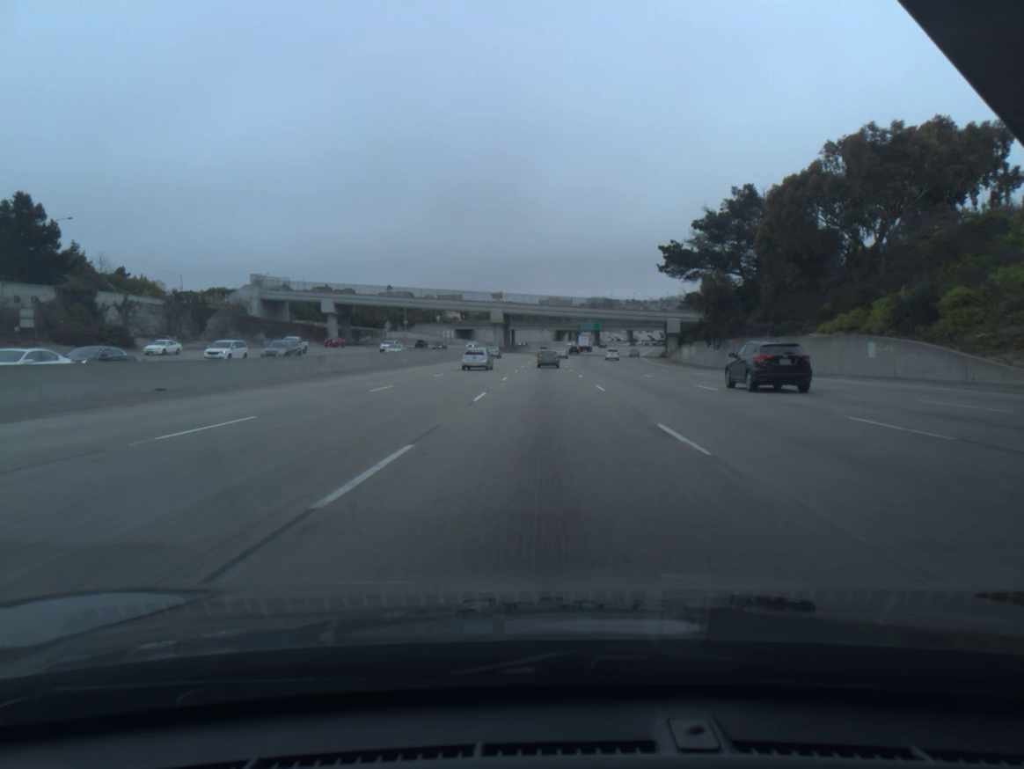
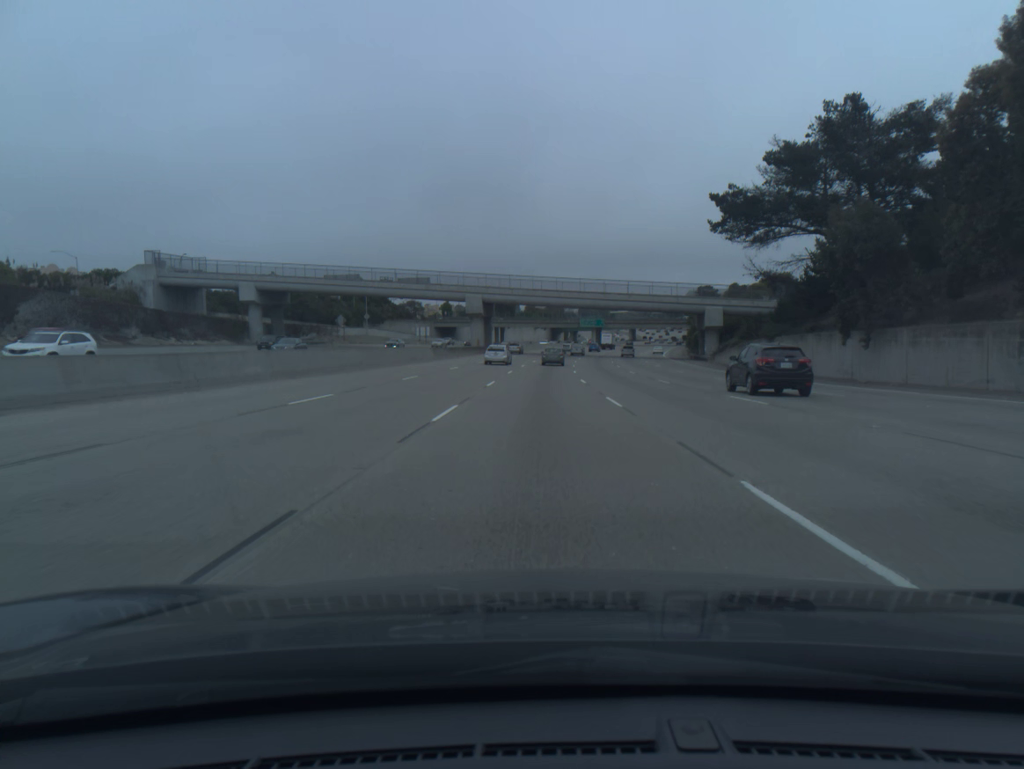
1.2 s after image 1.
(+0.2, +35.2) m; +1°
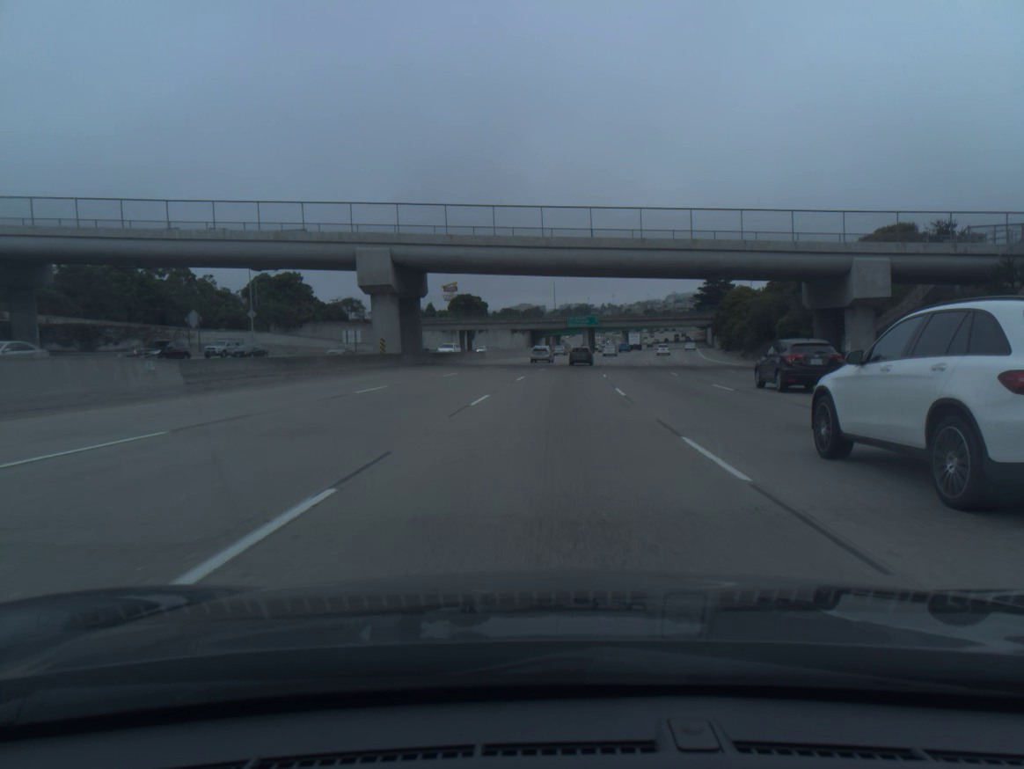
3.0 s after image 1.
(+0.3, +52.7) m; +1°
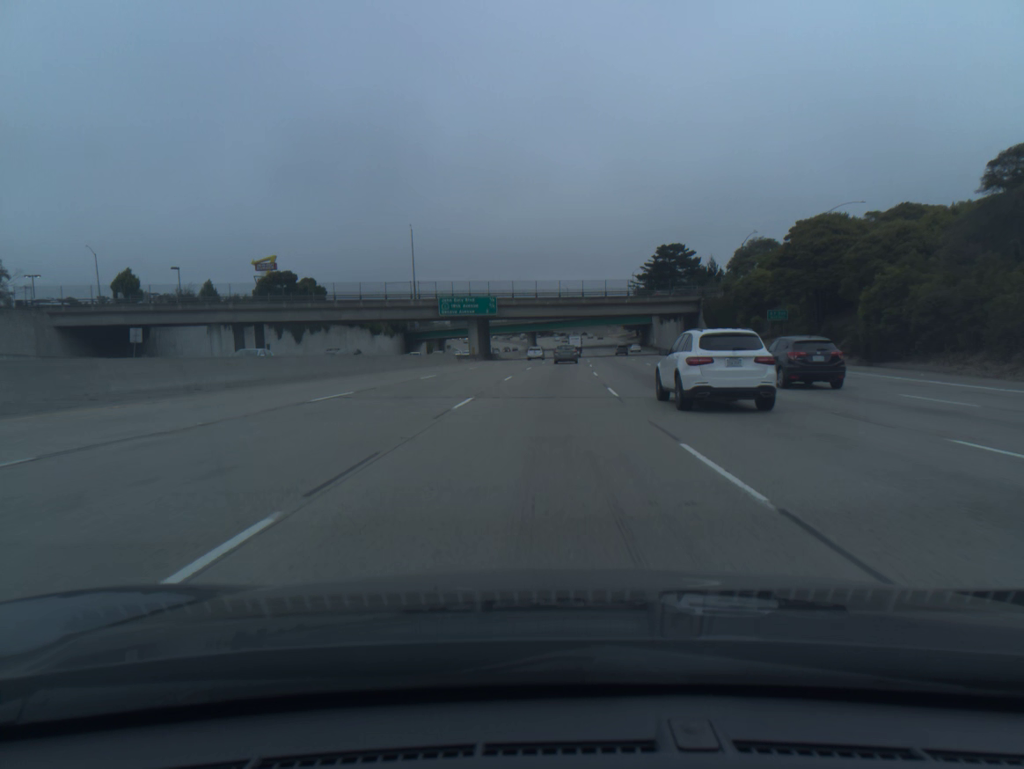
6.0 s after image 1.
(+6.0, +87.0) m; +8°
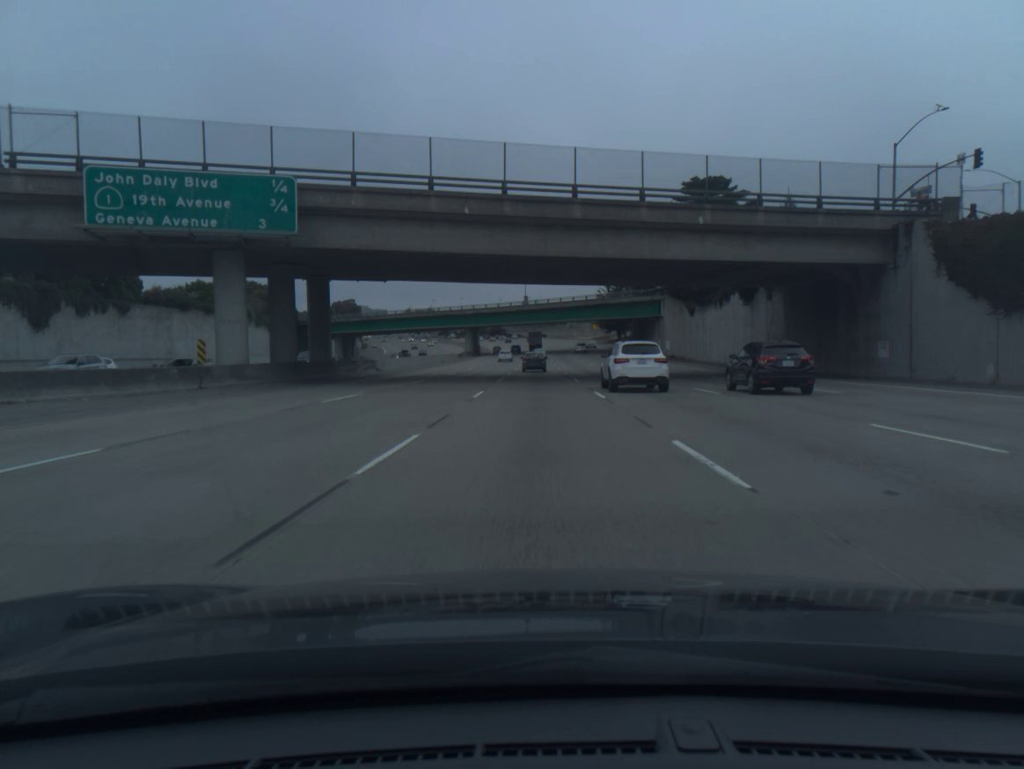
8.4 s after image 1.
(+2.3, +68.9) m; +3°
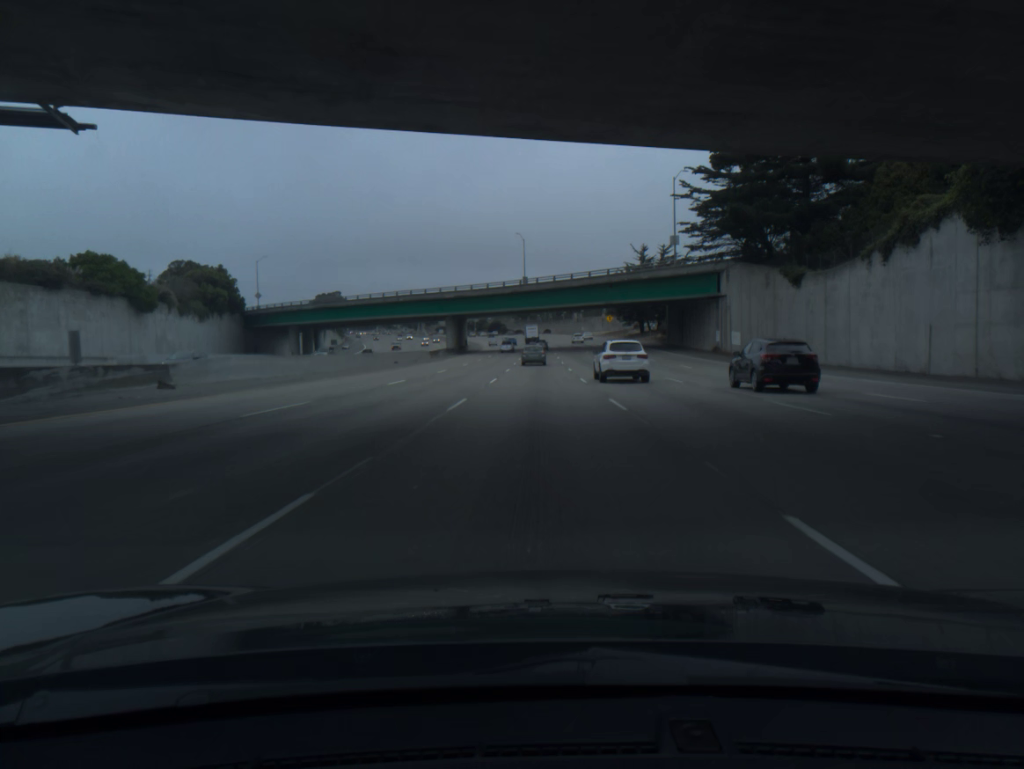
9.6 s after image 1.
(0.0, +34.2) m; 0°
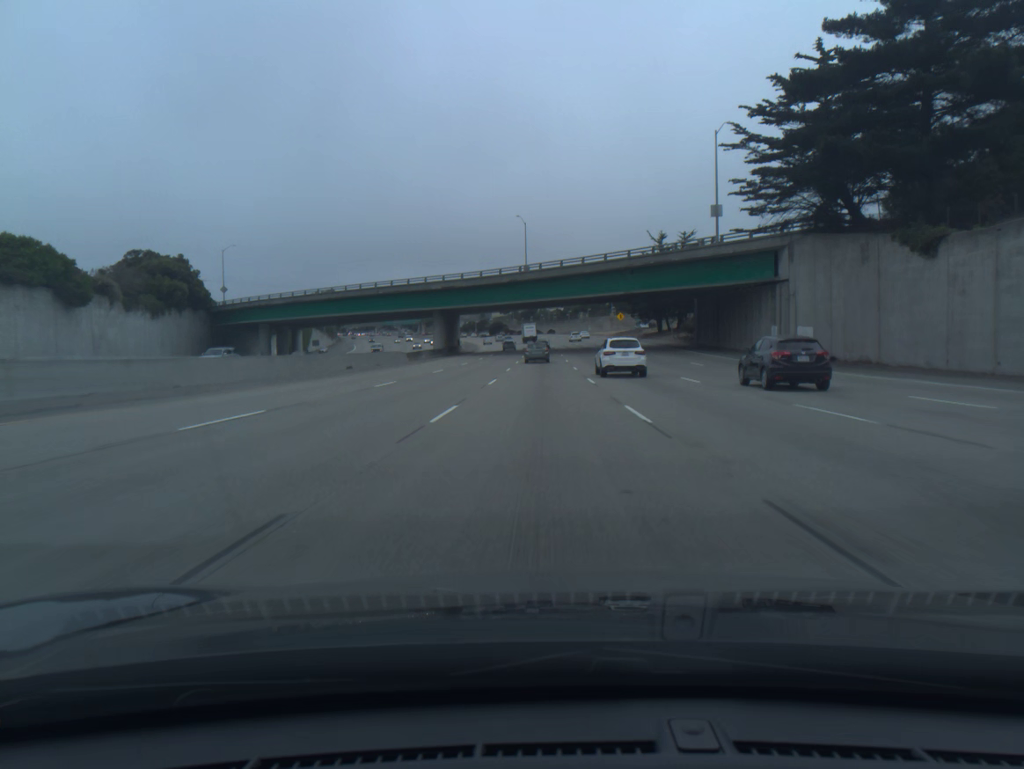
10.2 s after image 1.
(0.0, +17.1) m; 0°
